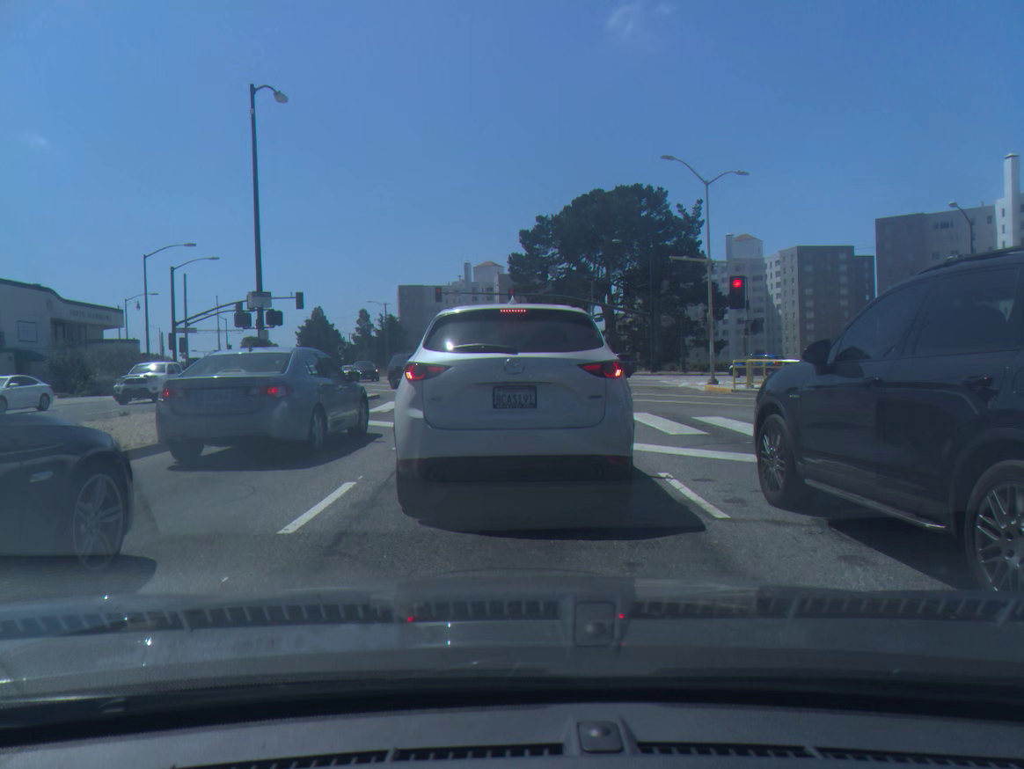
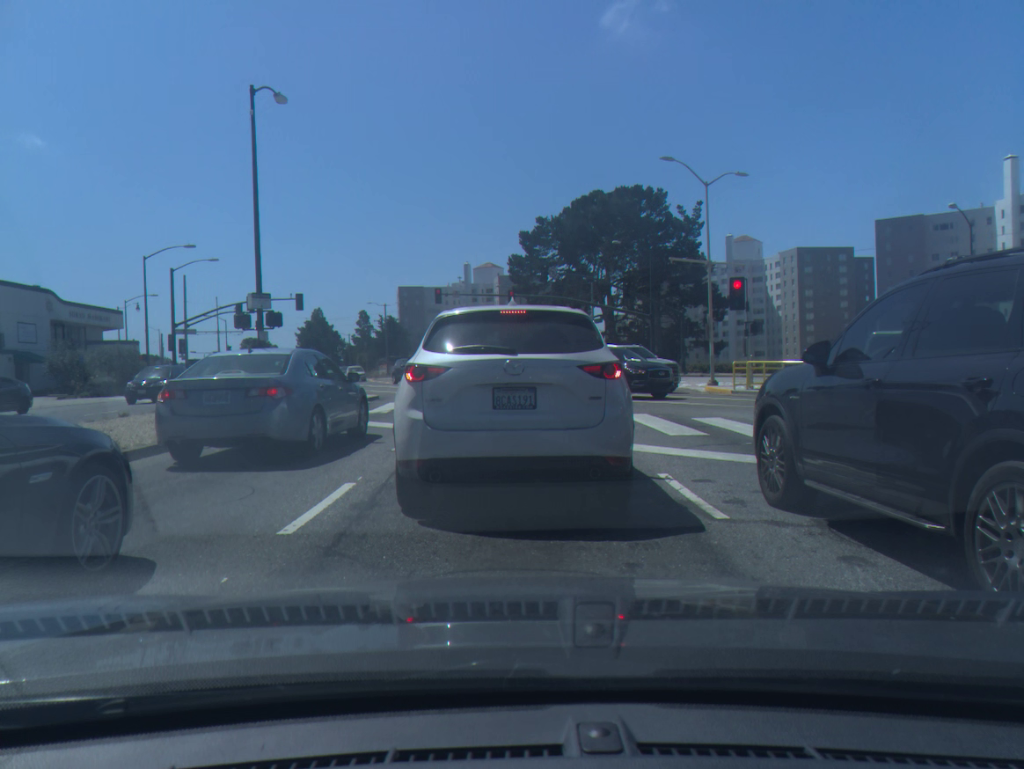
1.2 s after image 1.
(0.0, 0.0) m; 0°
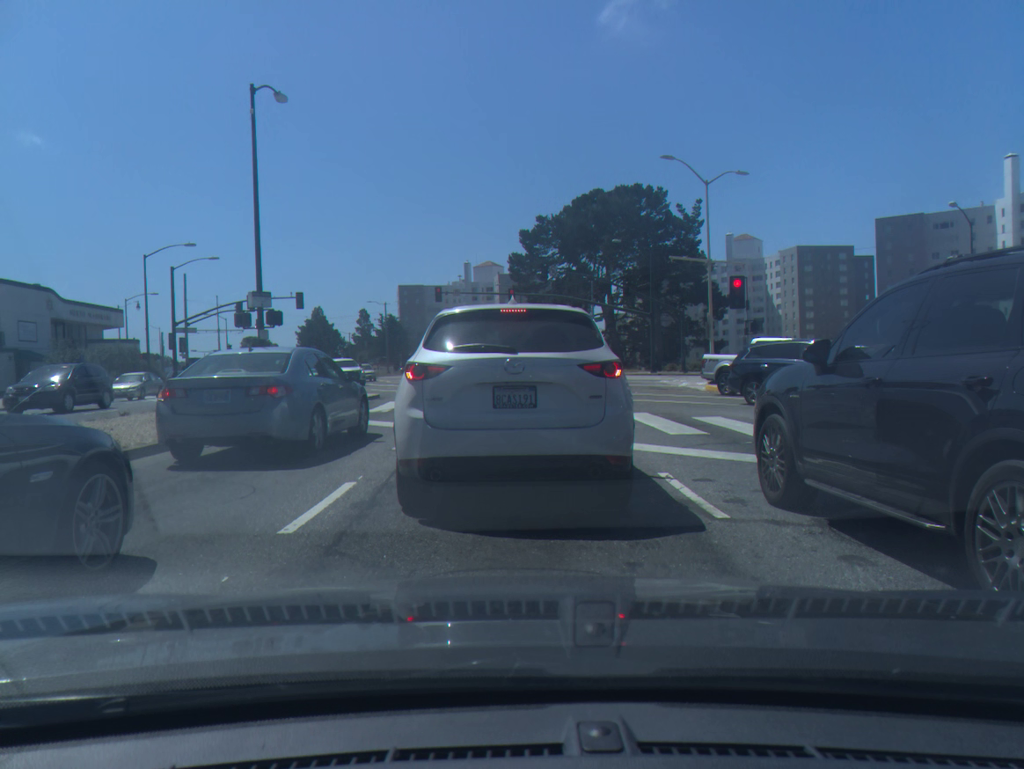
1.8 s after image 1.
(0.0, 0.0) m; 0°
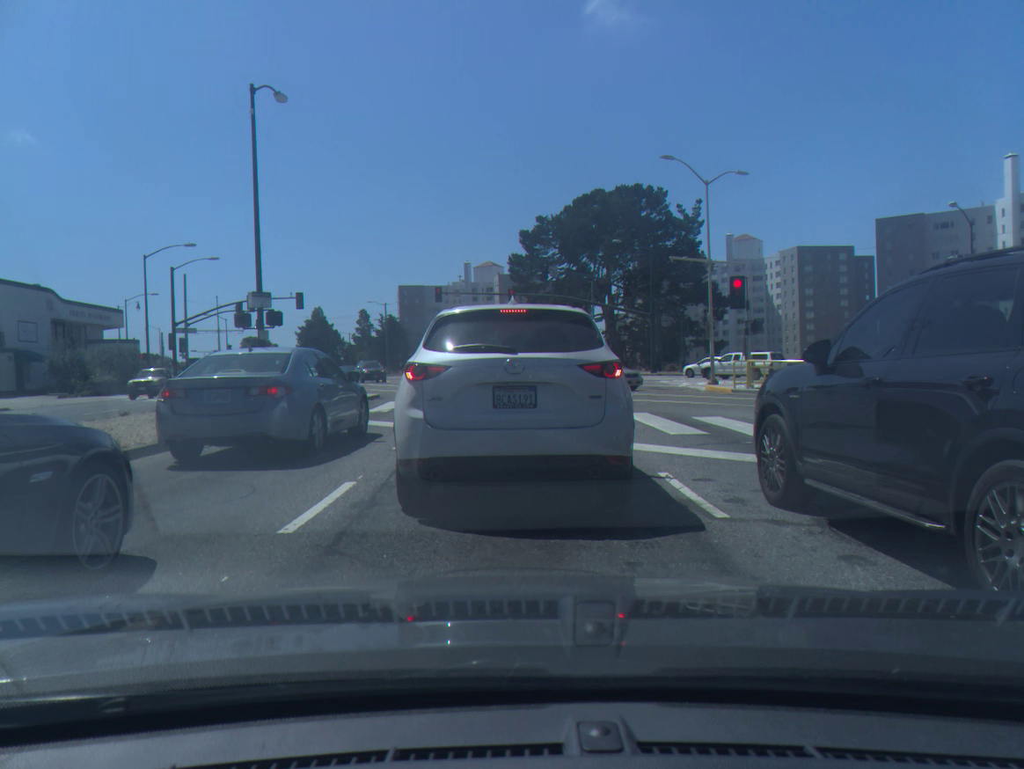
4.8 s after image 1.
(0.0, 0.0) m; 0°
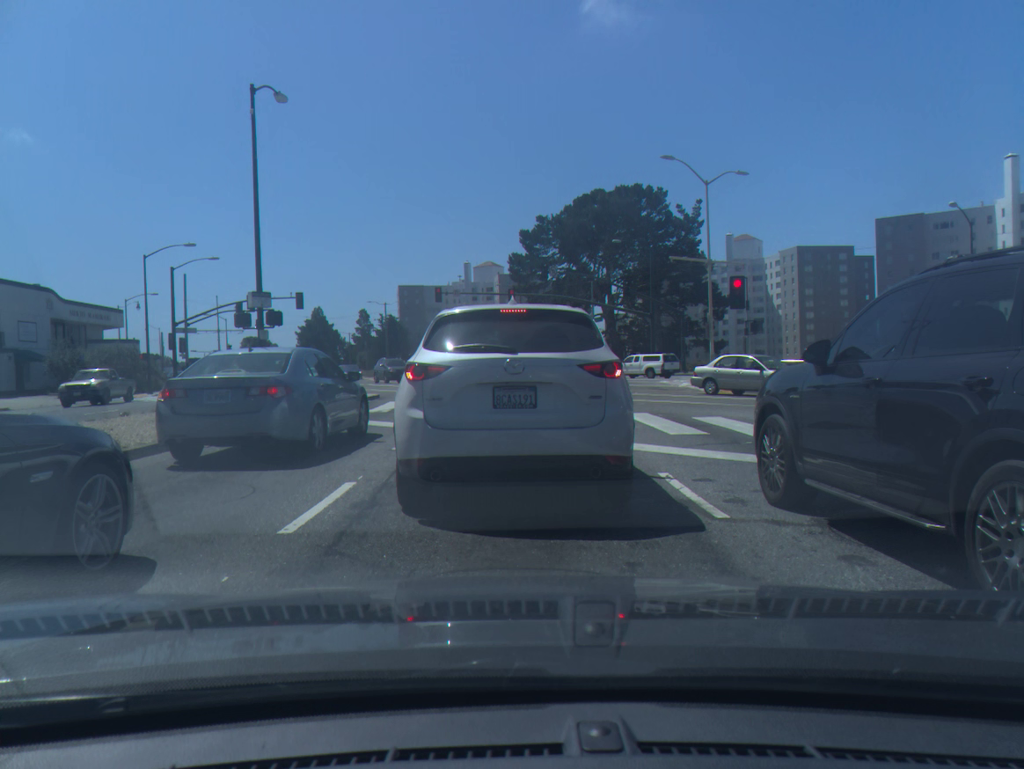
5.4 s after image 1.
(0.0, 0.0) m; 0°
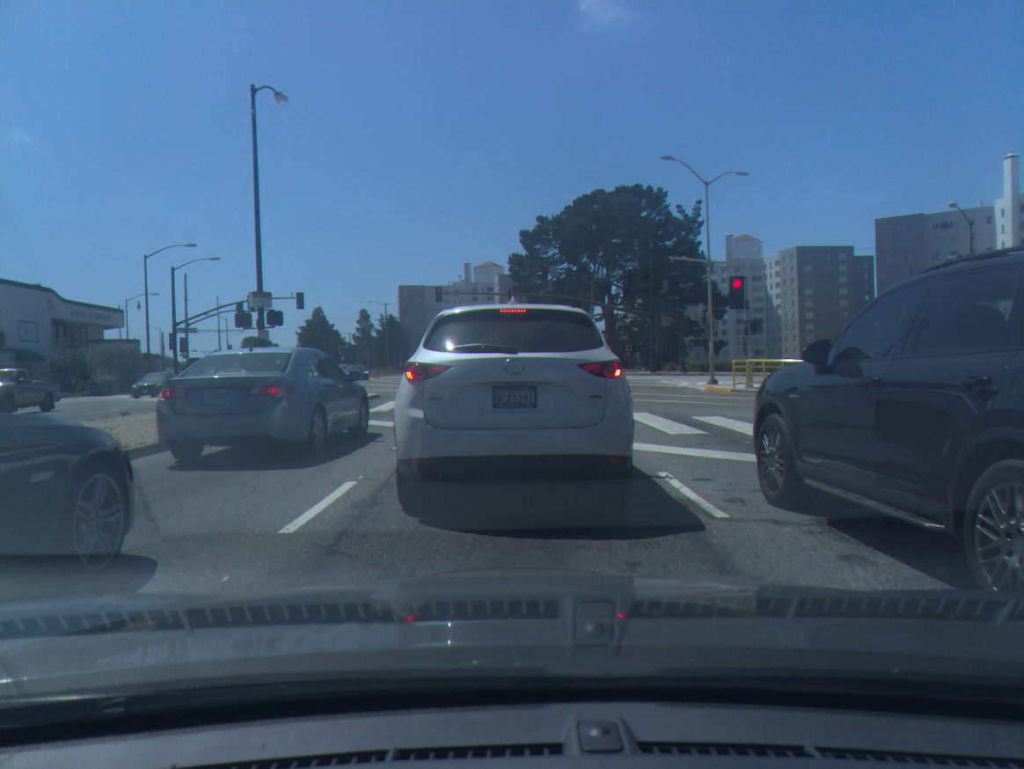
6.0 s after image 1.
(0.0, 0.0) m; 0°
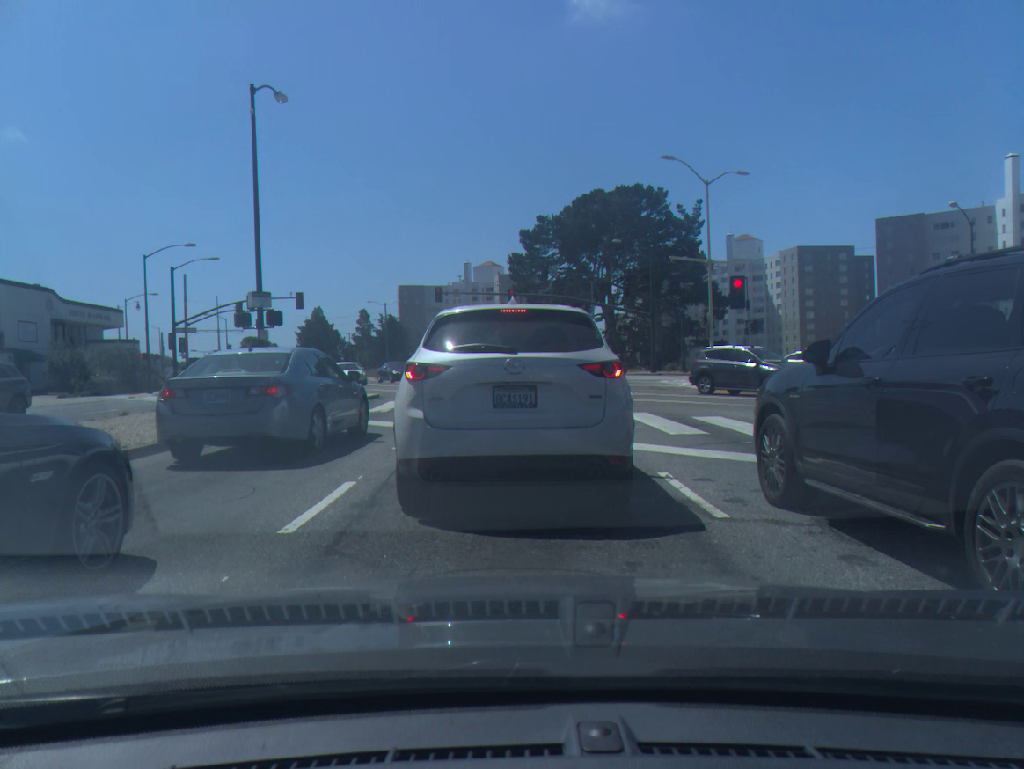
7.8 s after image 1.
(0.0, 0.0) m; 0°
